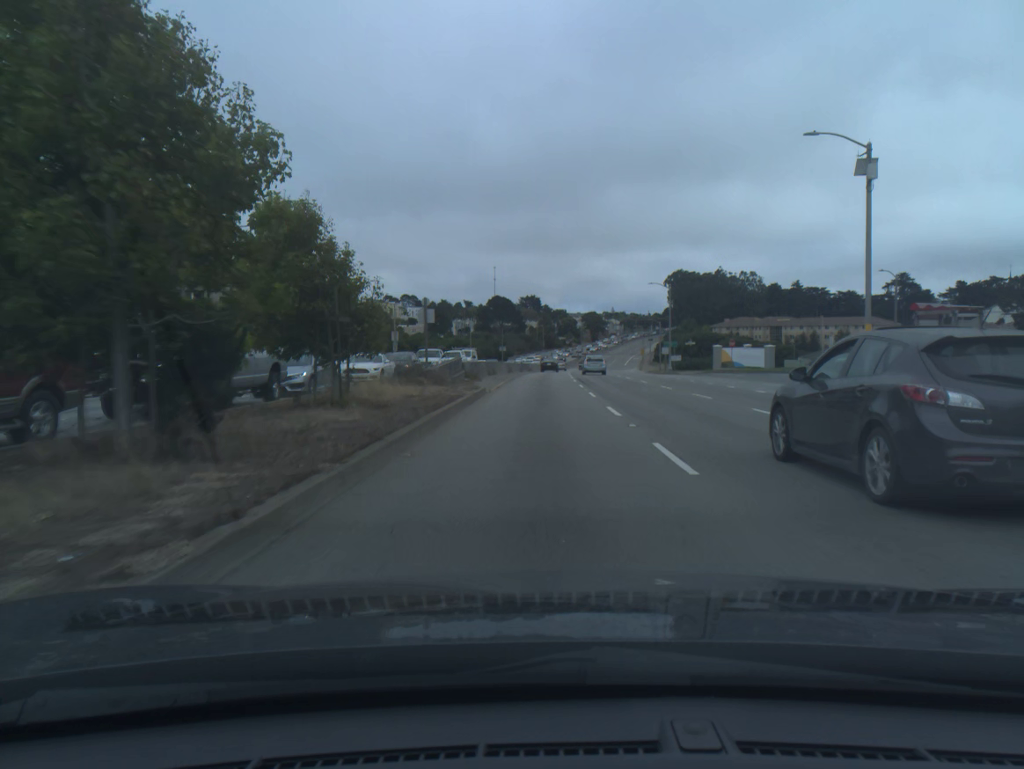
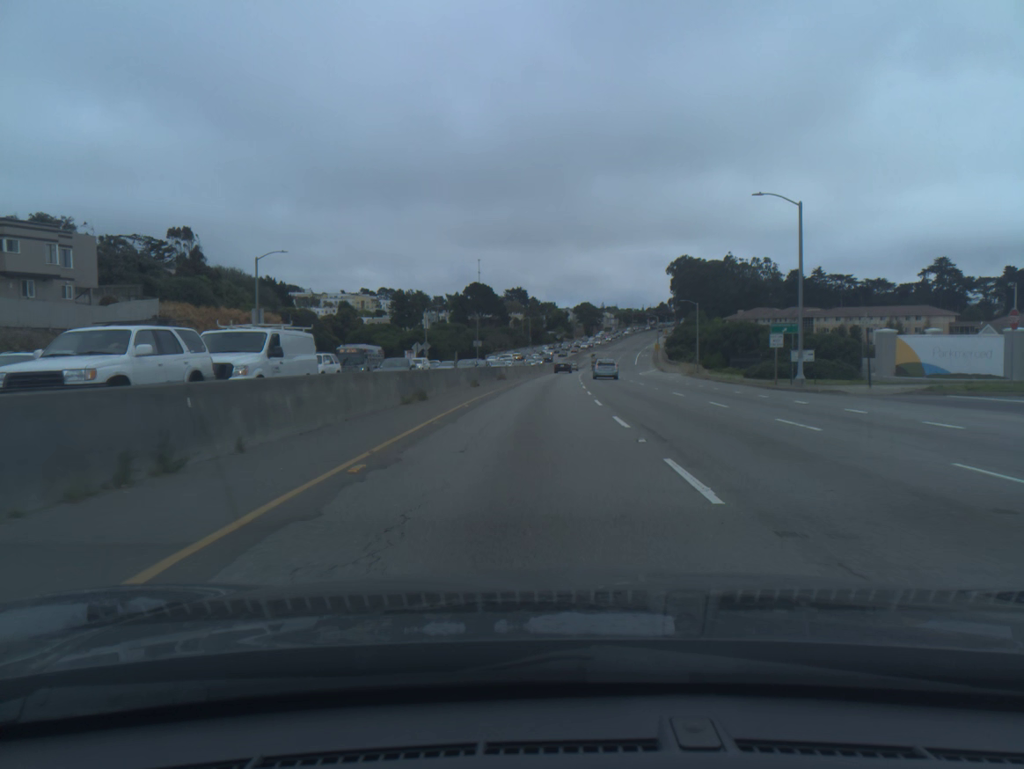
(+0.4, +46.1) m; +1°
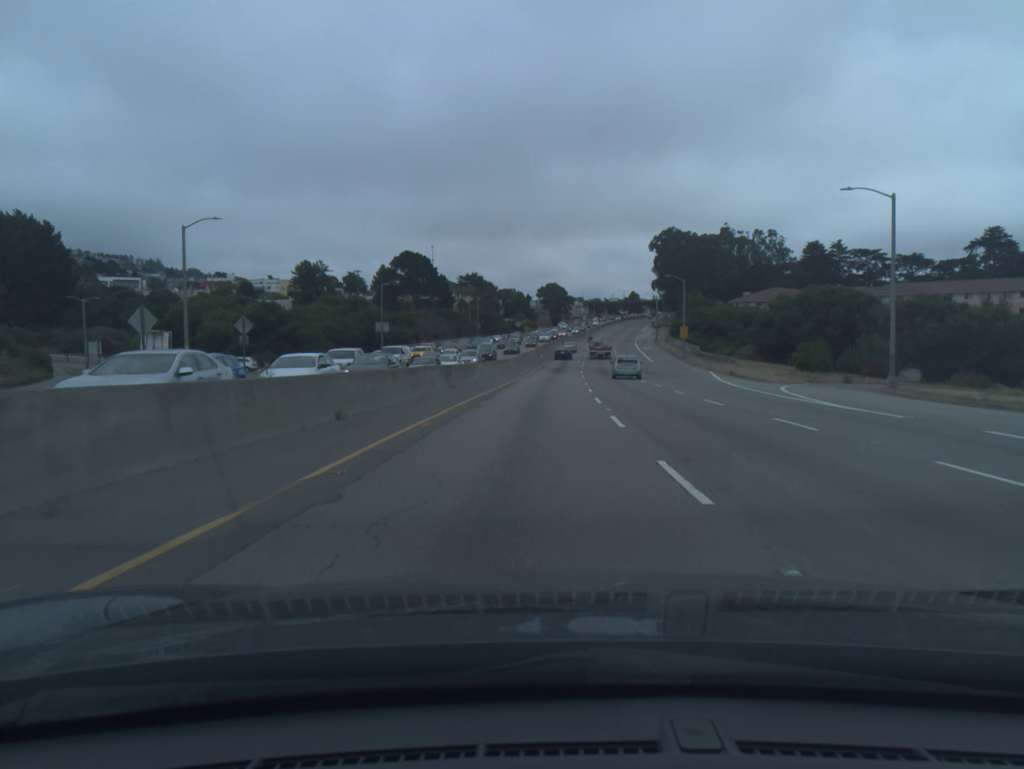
(+1.8, +66.4) m; +3°
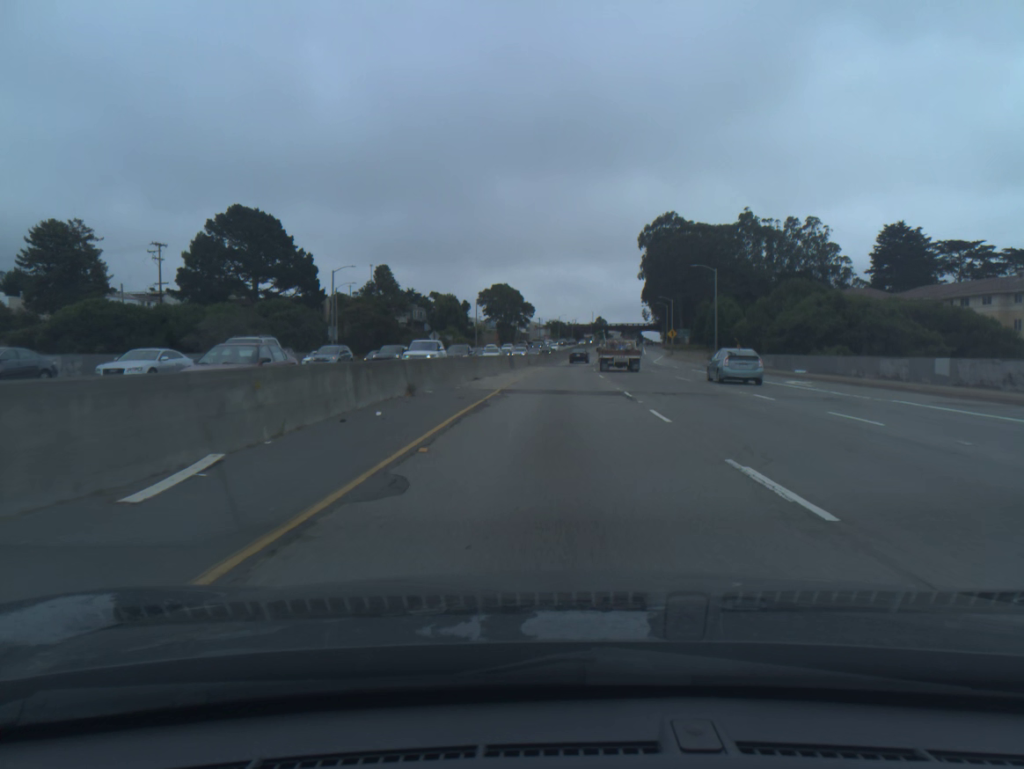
(+2.8, +88.9) m; +3°
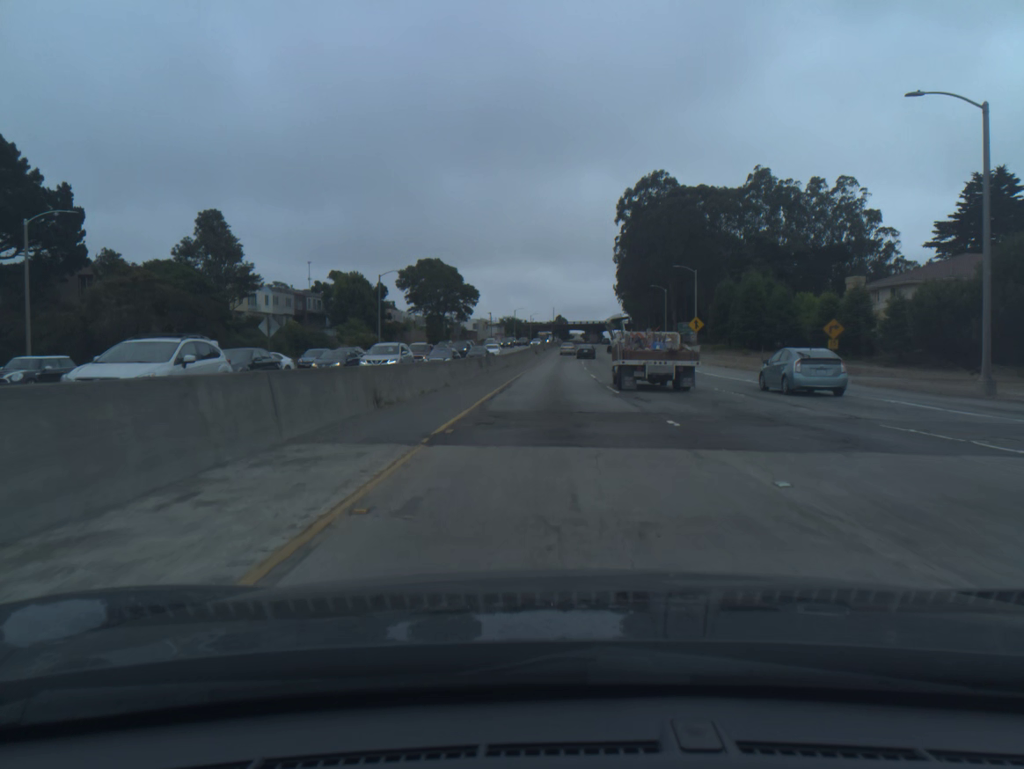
(+1.3, +51.9) m; +3°
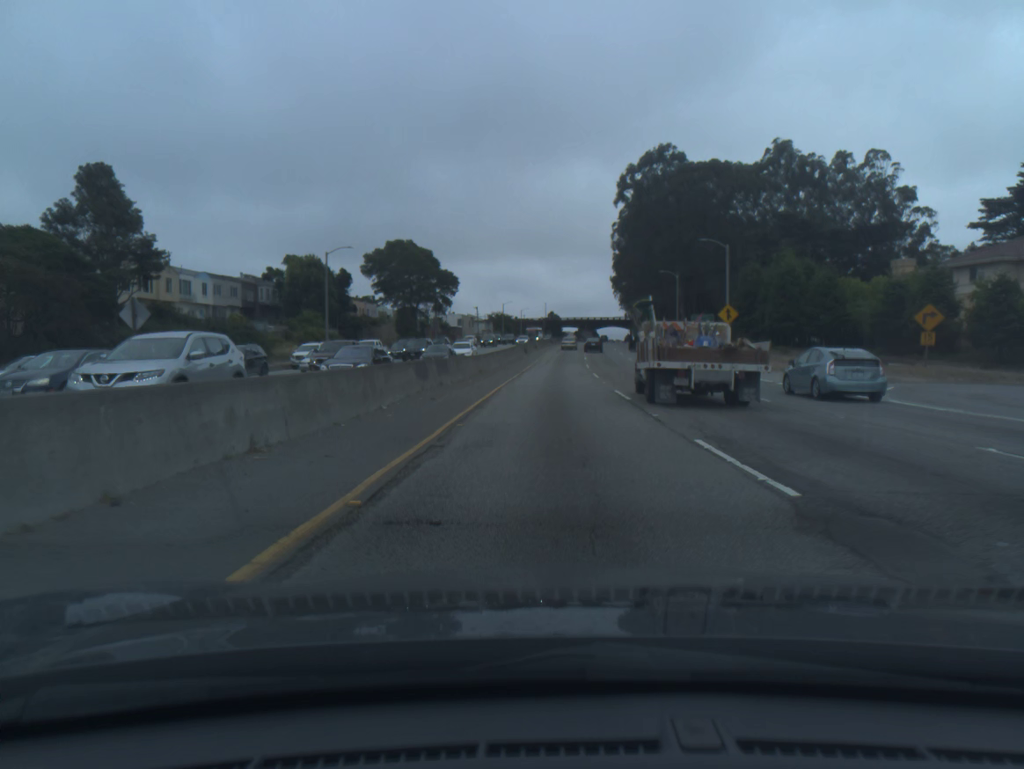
(+0.1, +17.0) m; +1°
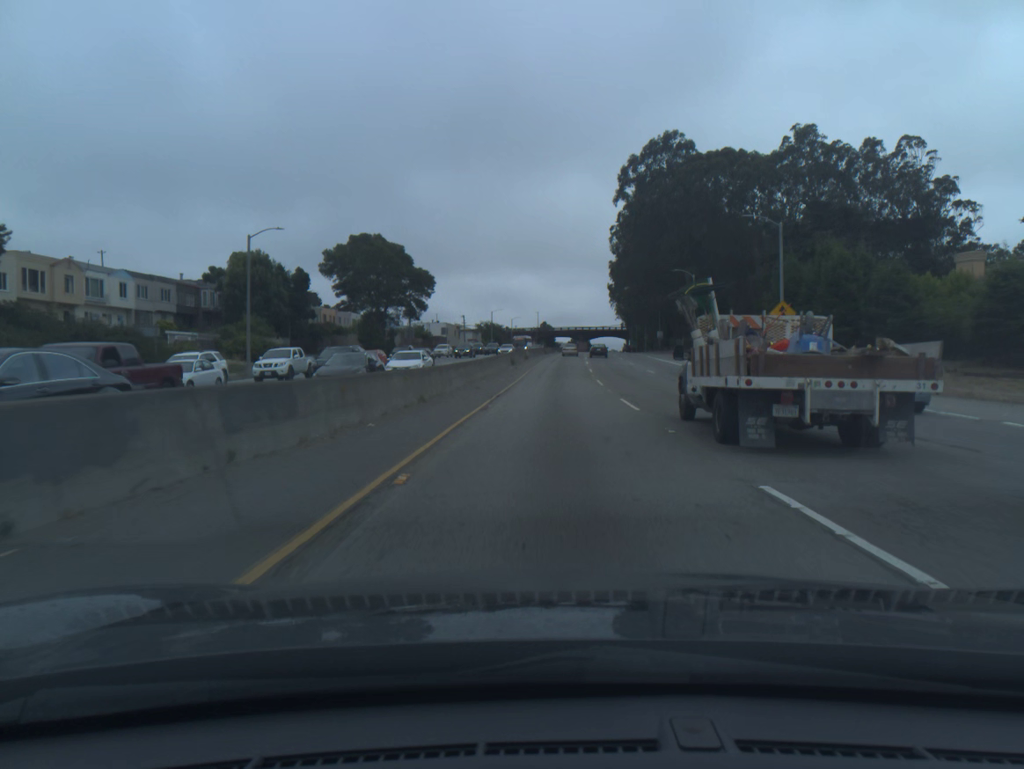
(+0.1, +16.8) m; +1°
